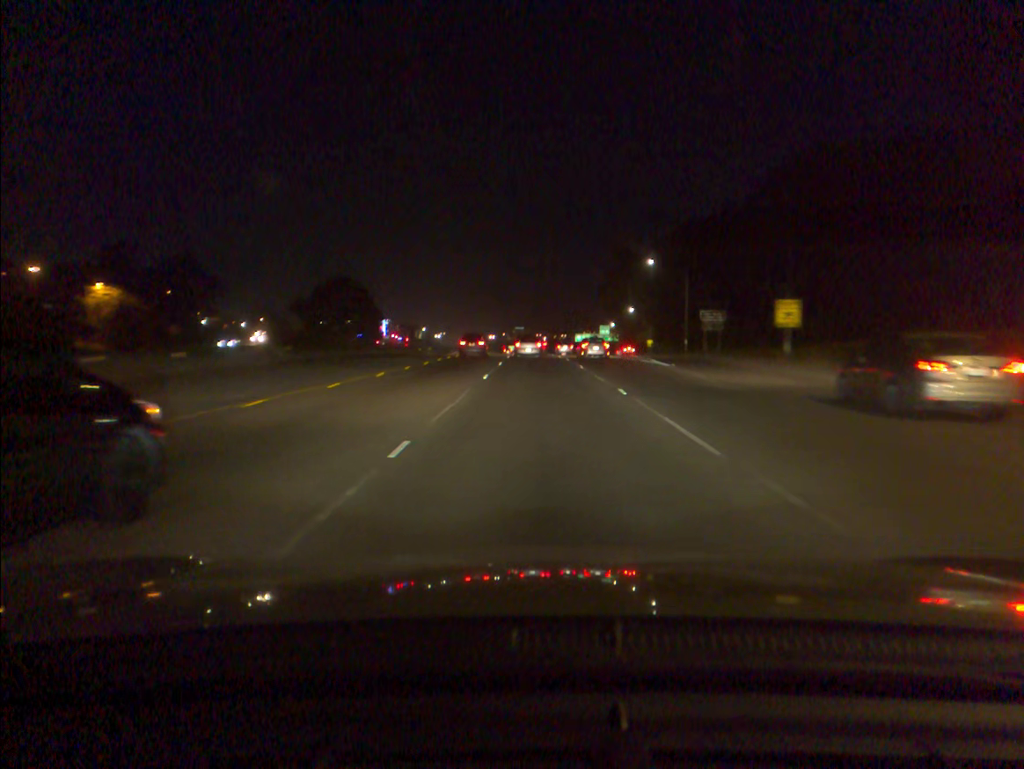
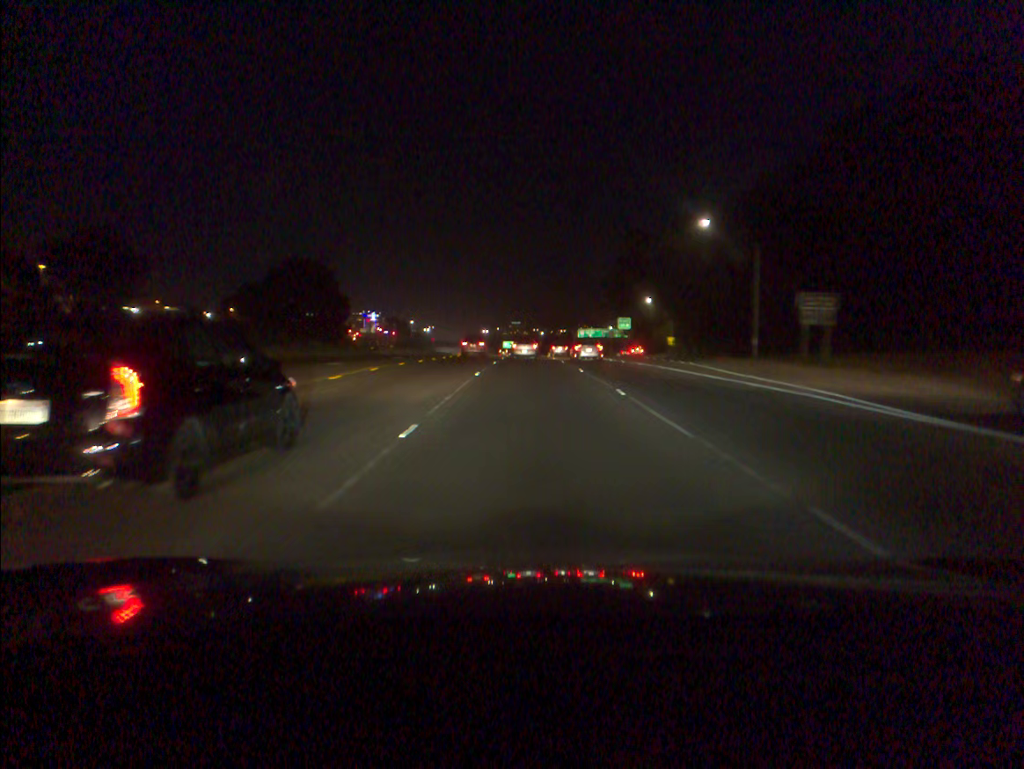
(+0.1, +29.1) m; 0°
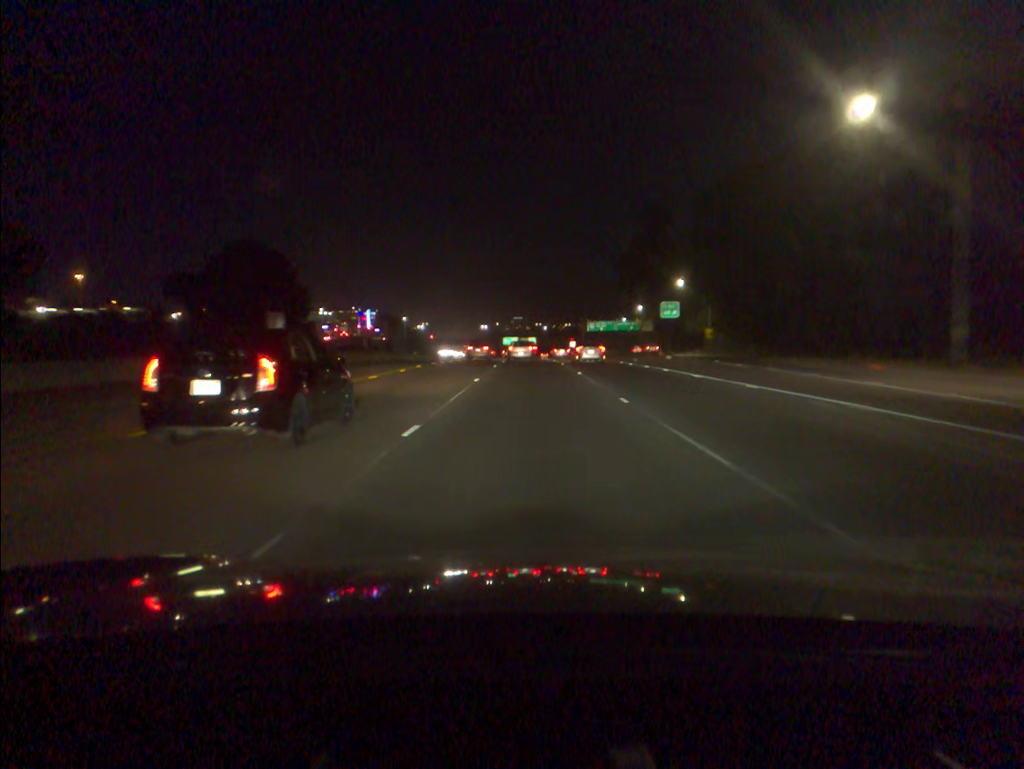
(0.0, +29.3) m; 0°
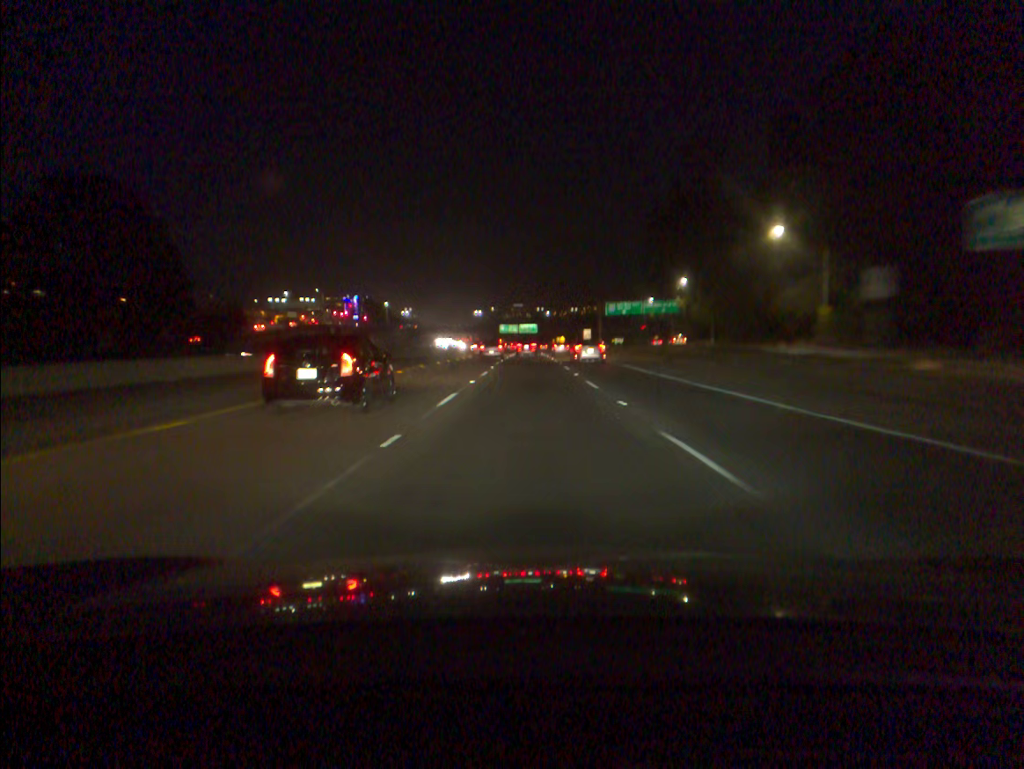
(-0.1, +44.9) m; 0°
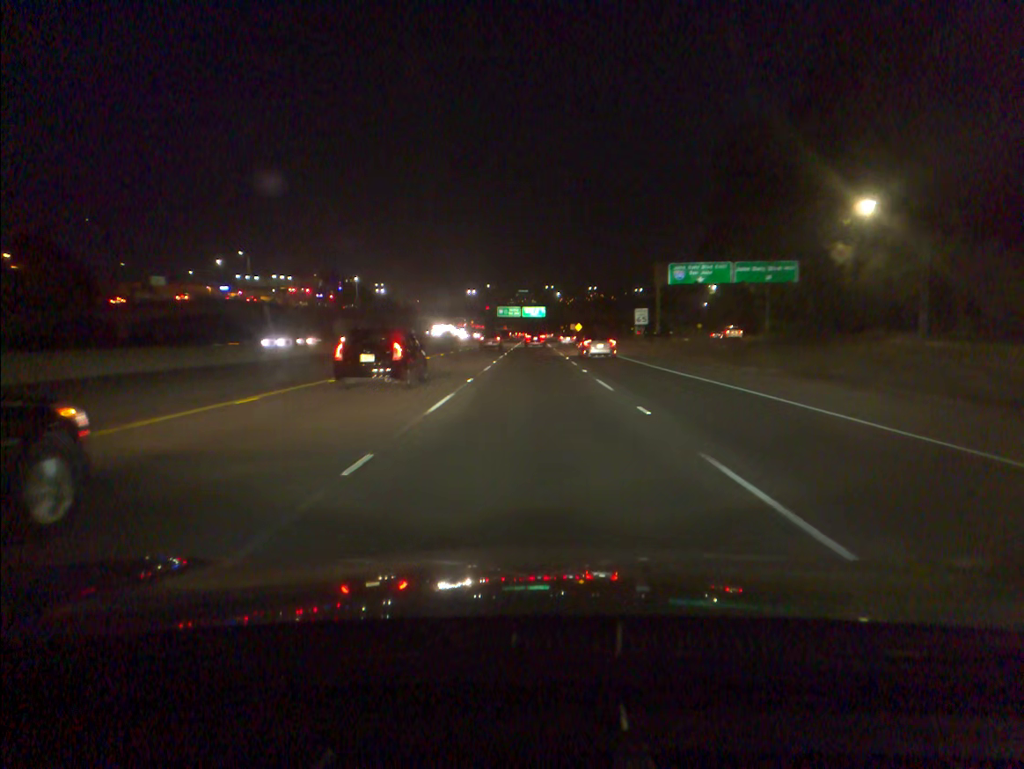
(-0.4, +61.4) m; -1°
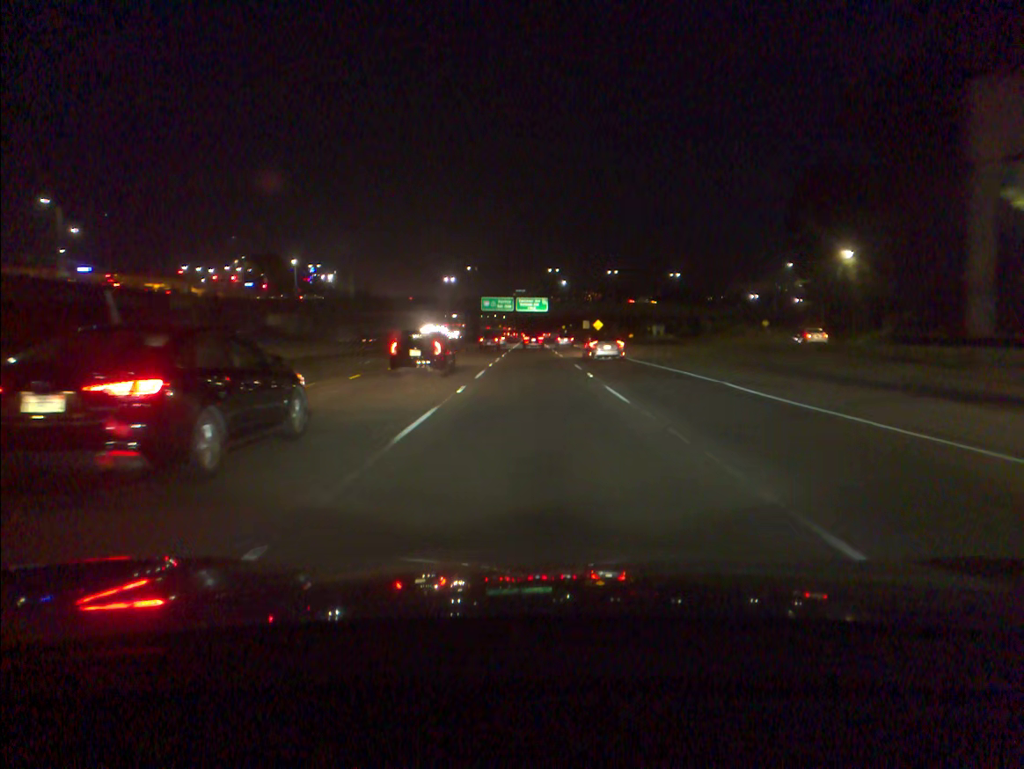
(+0.1, +62.8) m; 0°
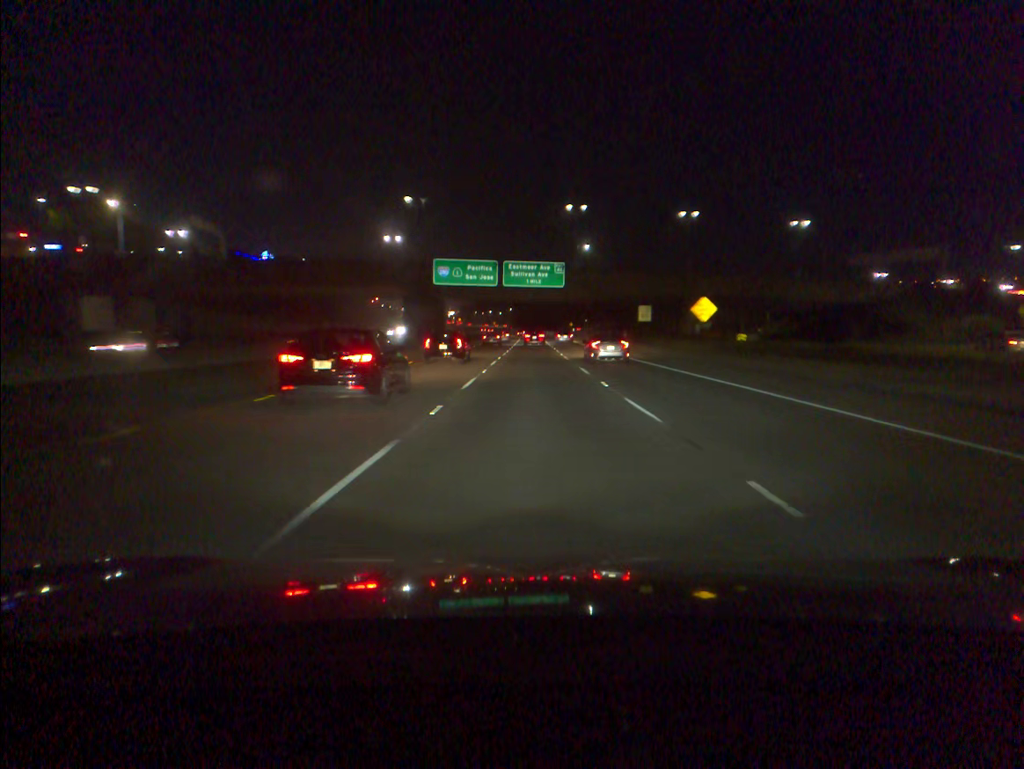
(-0.1, +80.4) m; 0°
